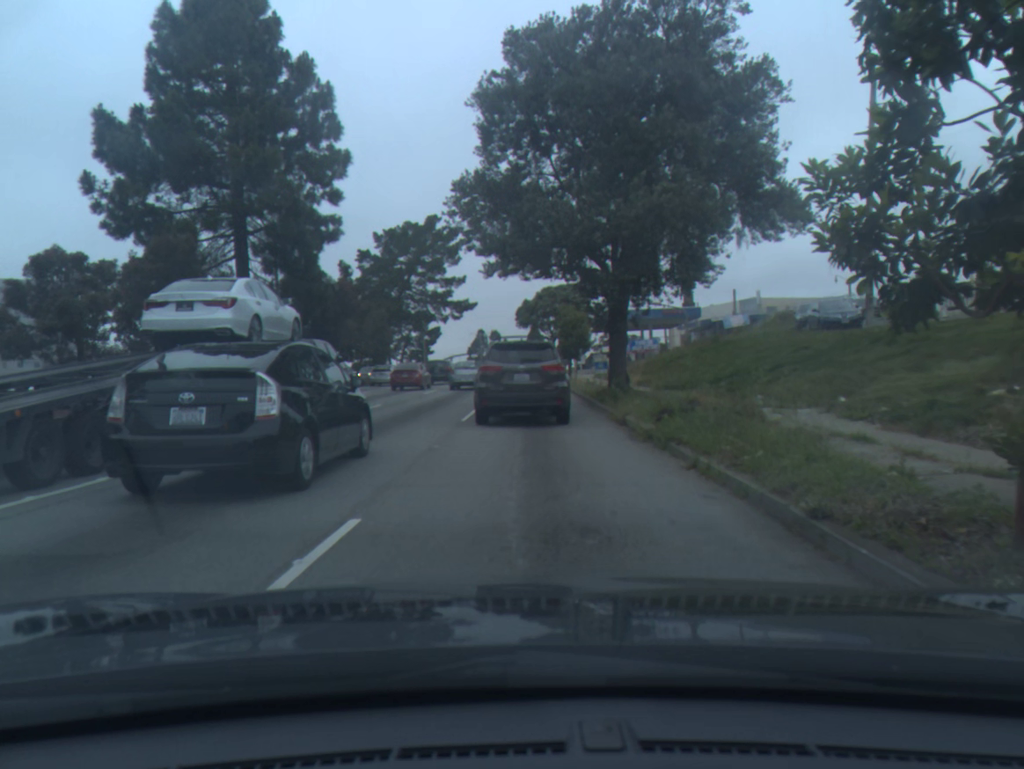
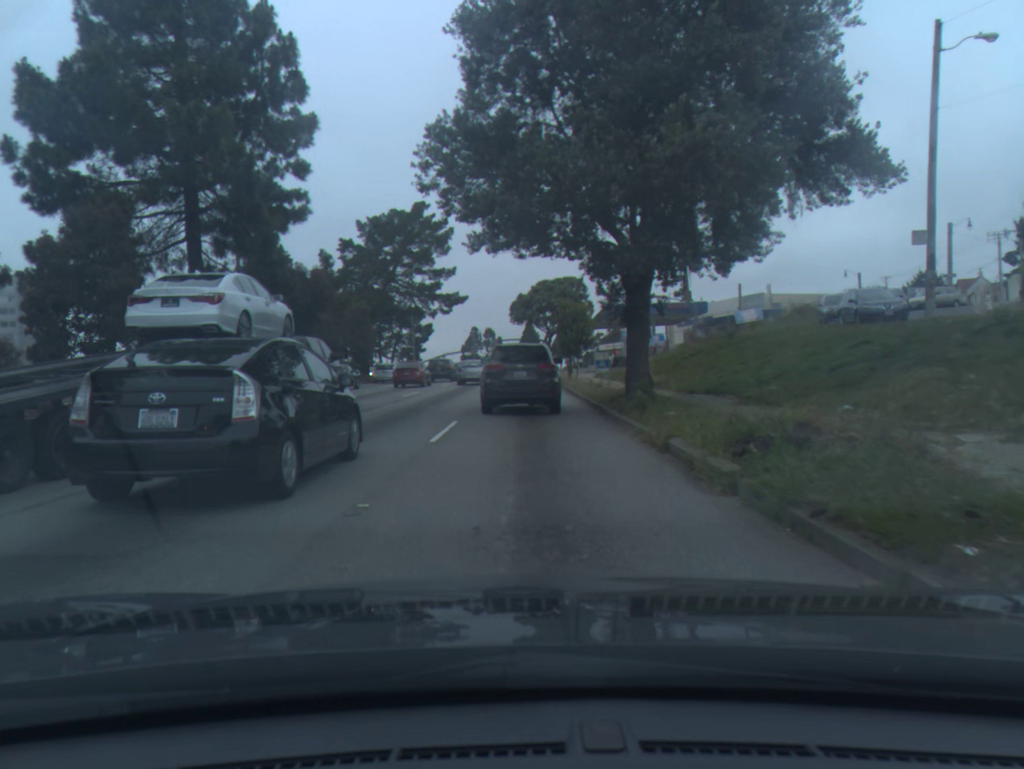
(0.0, +4.7) m; +1°
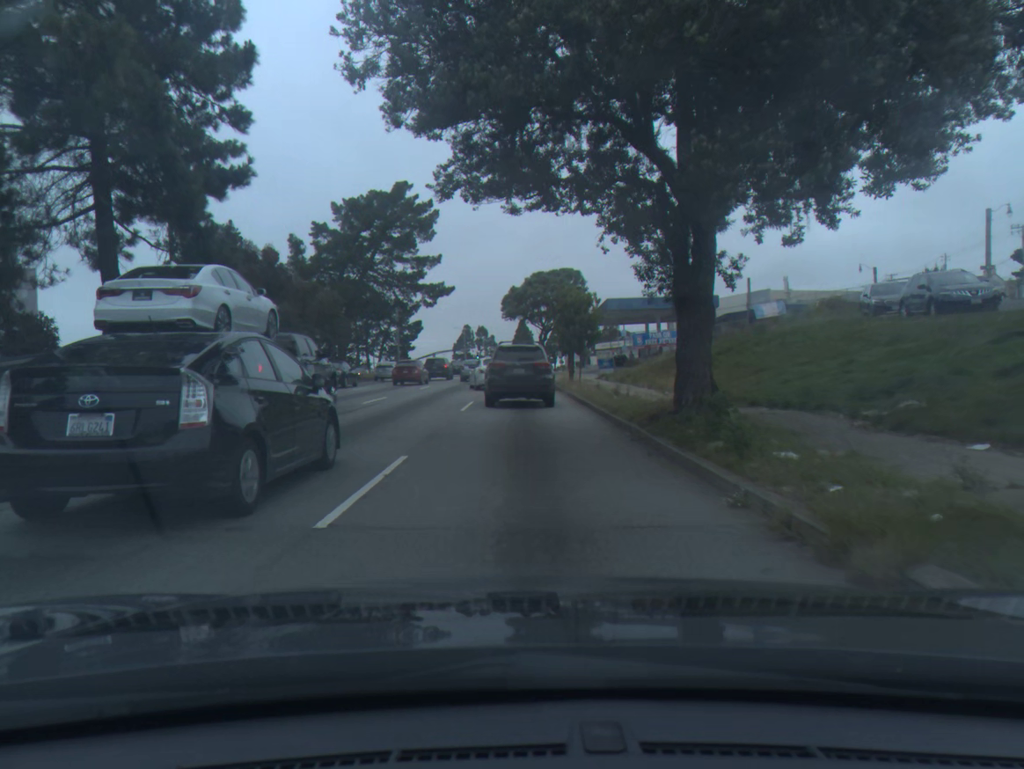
(0.0, +6.3) m; +1°
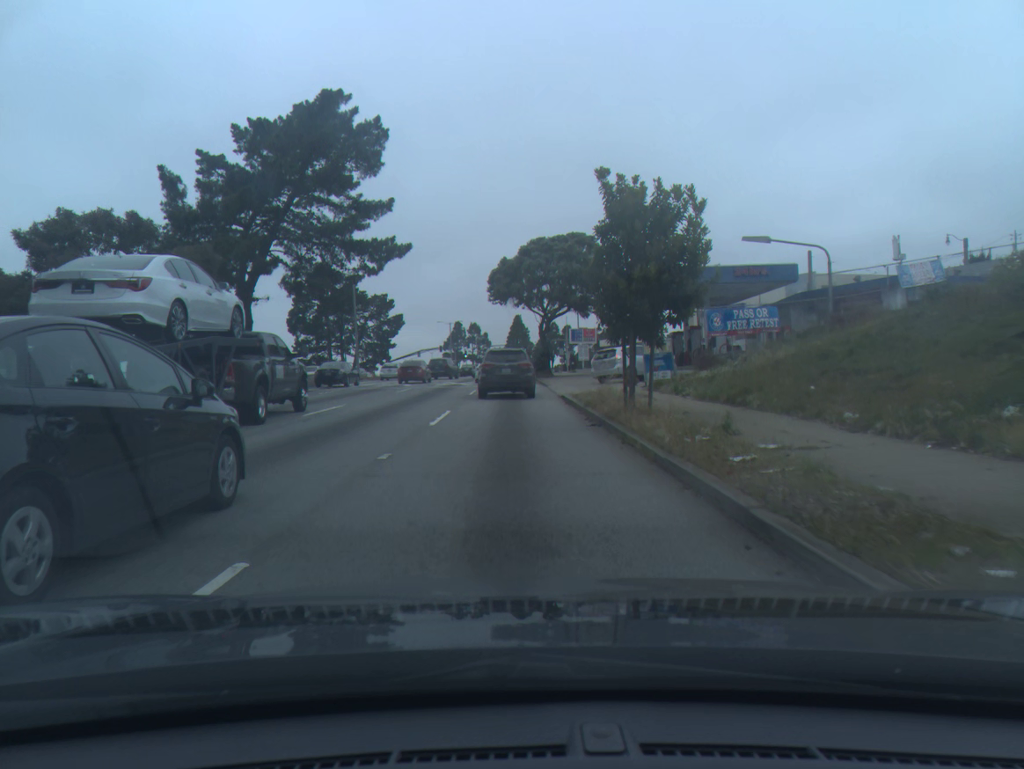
(+0.2, +19.3) m; +1°
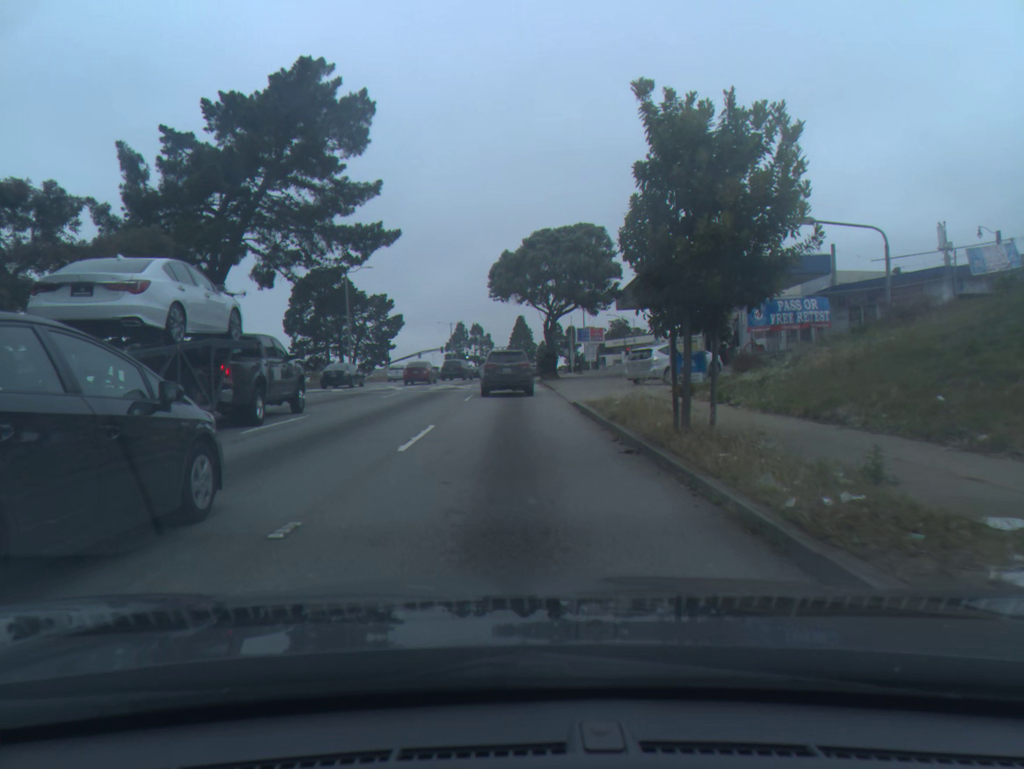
(0.0, +4.3) m; 0°
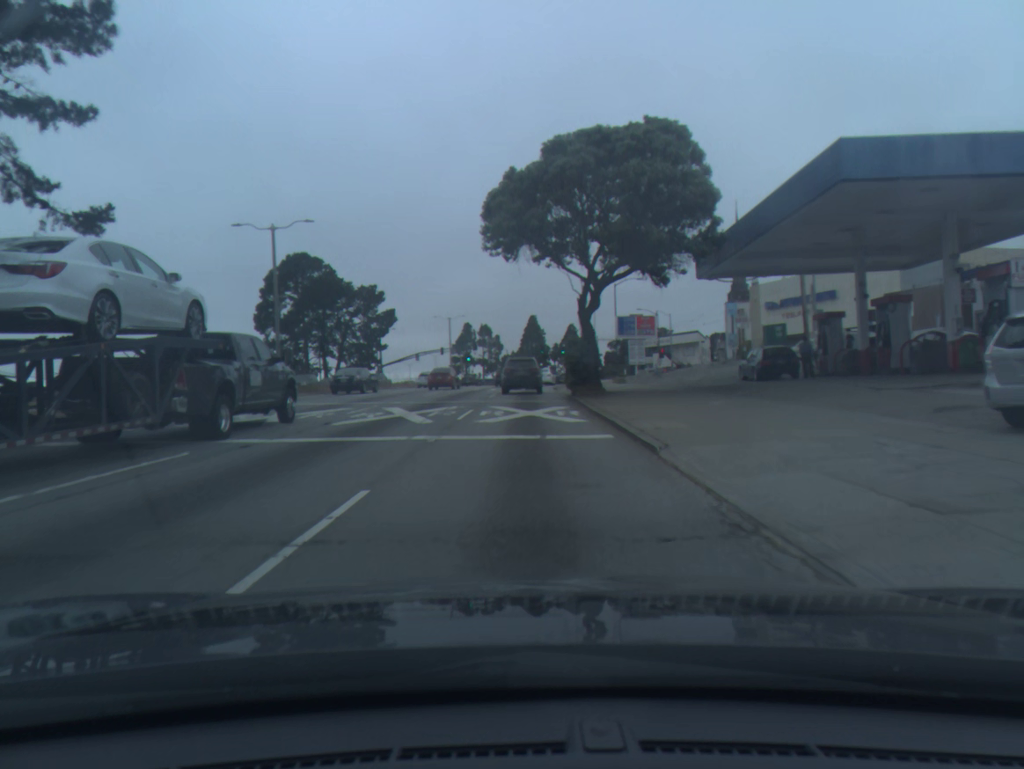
(-0.2, +22.1) m; -1°
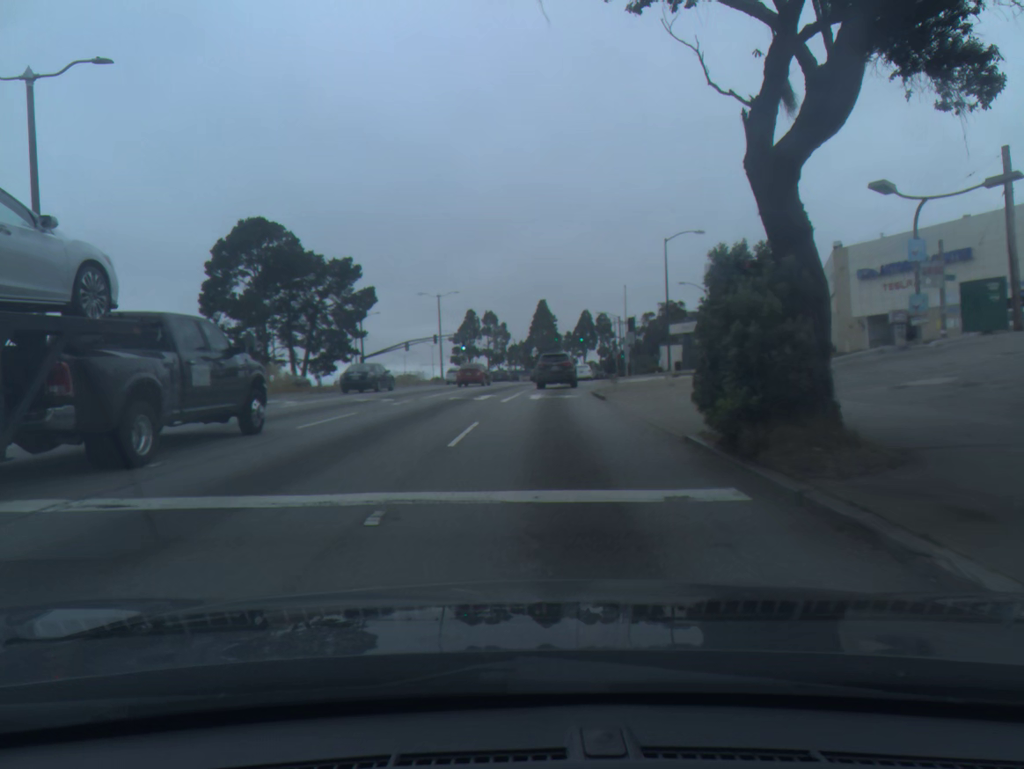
(-0.1, +21.4) m; 0°
